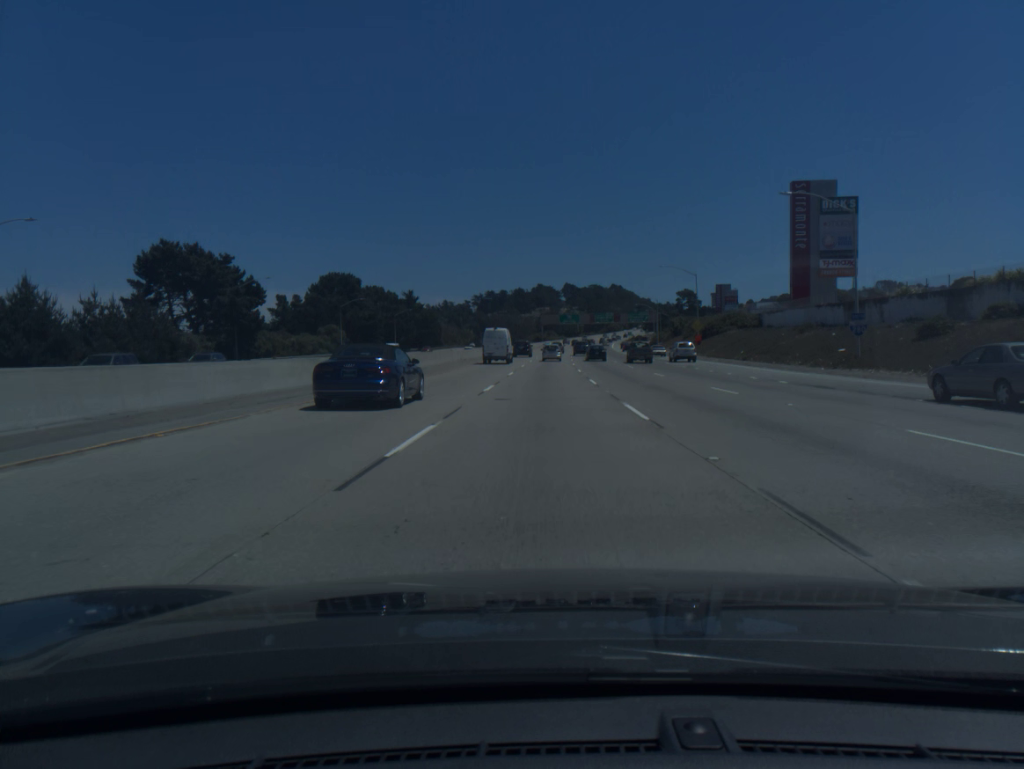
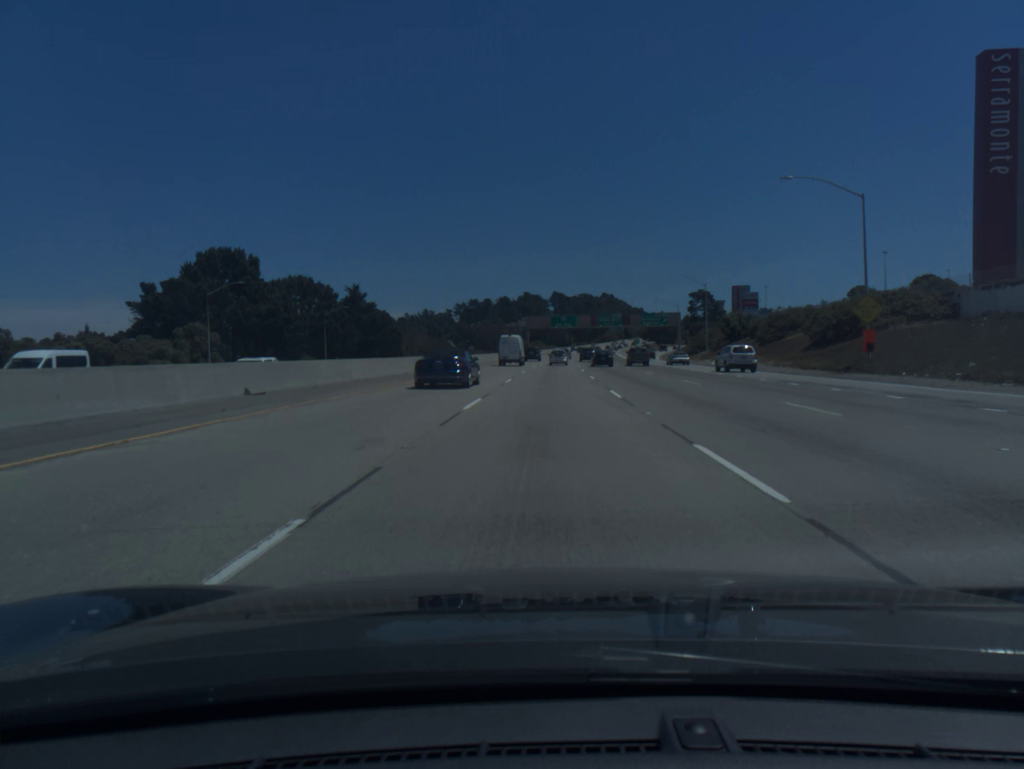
(+0.4, +51.8) m; +1°
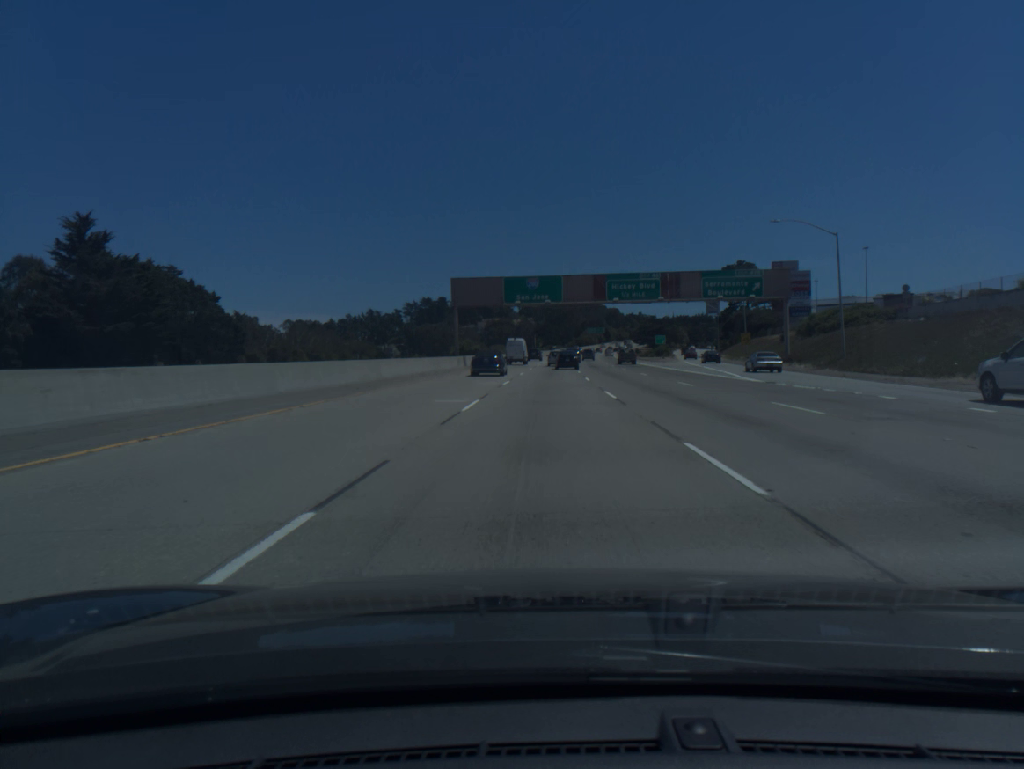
(+1.9, +87.2) m; +2°
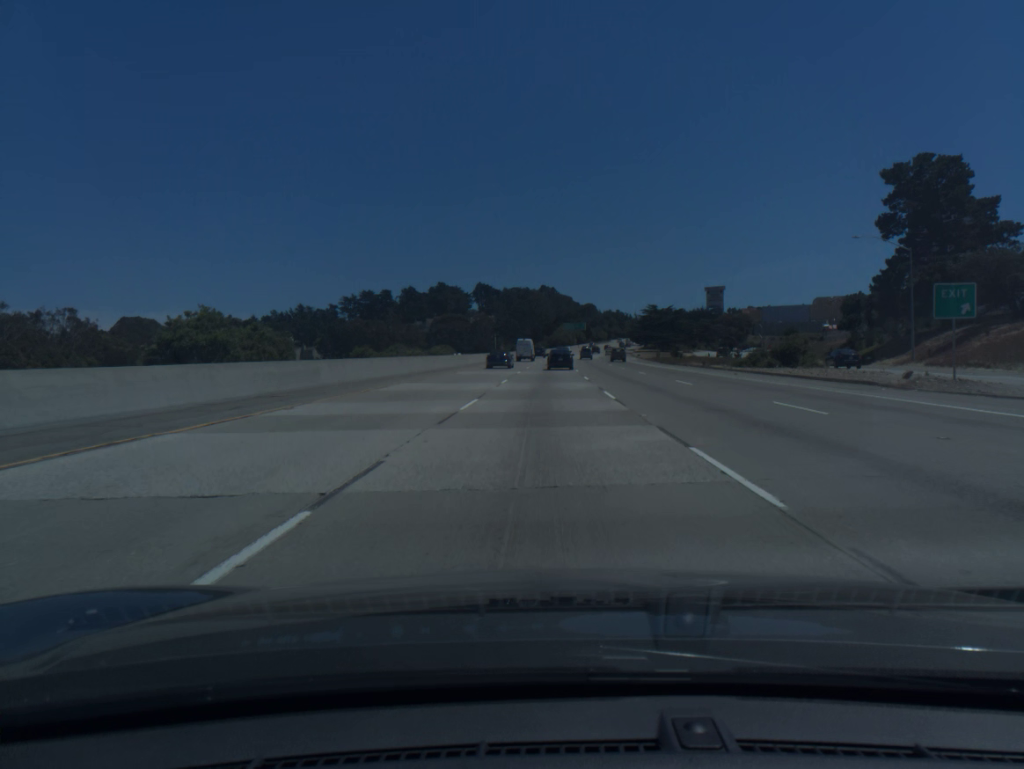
(+1.8, +88.3) m; +3°
